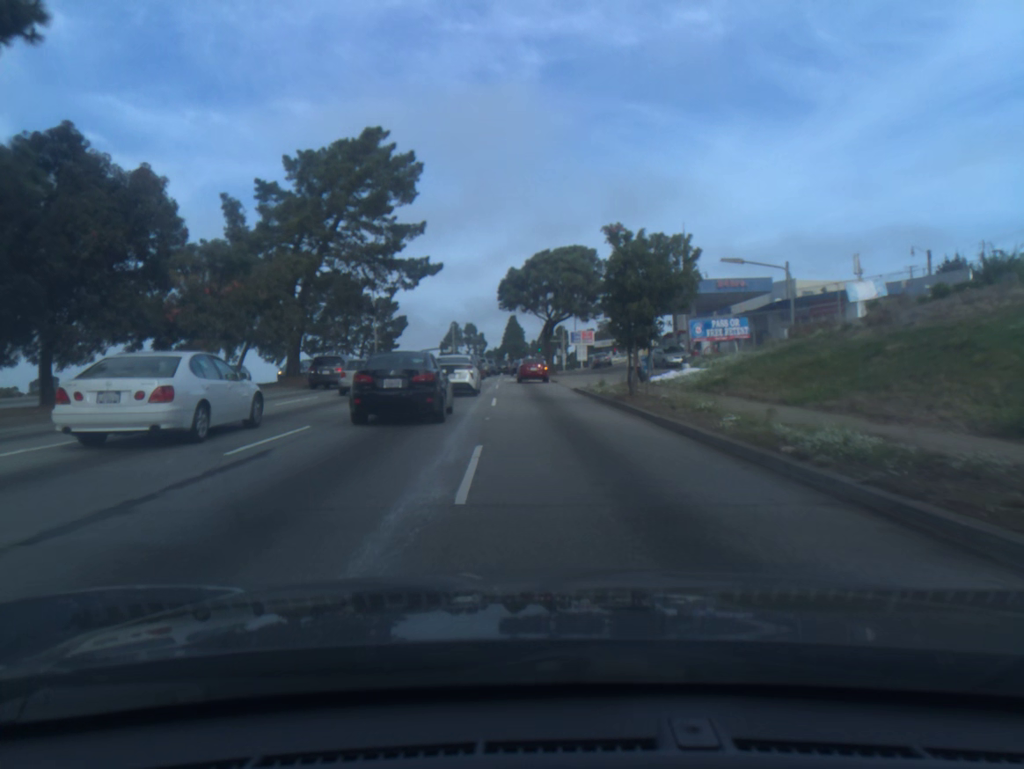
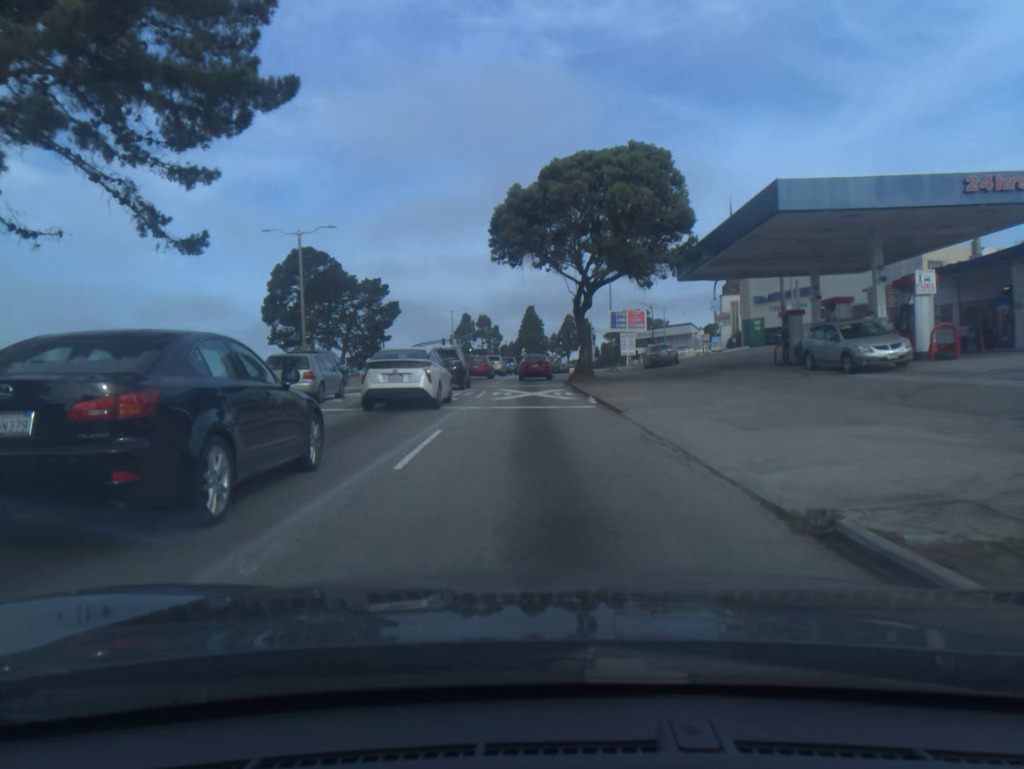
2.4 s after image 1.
(-0.3, +27.7) m; -2°
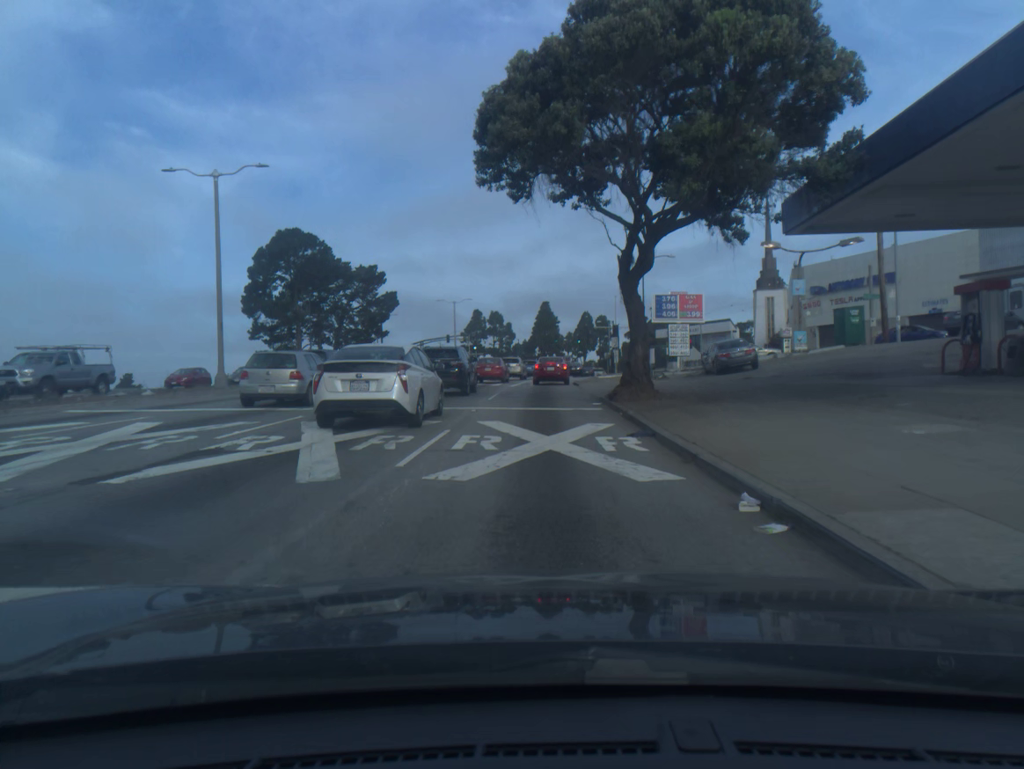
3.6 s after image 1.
(-0.2, +14.7) m; -1°
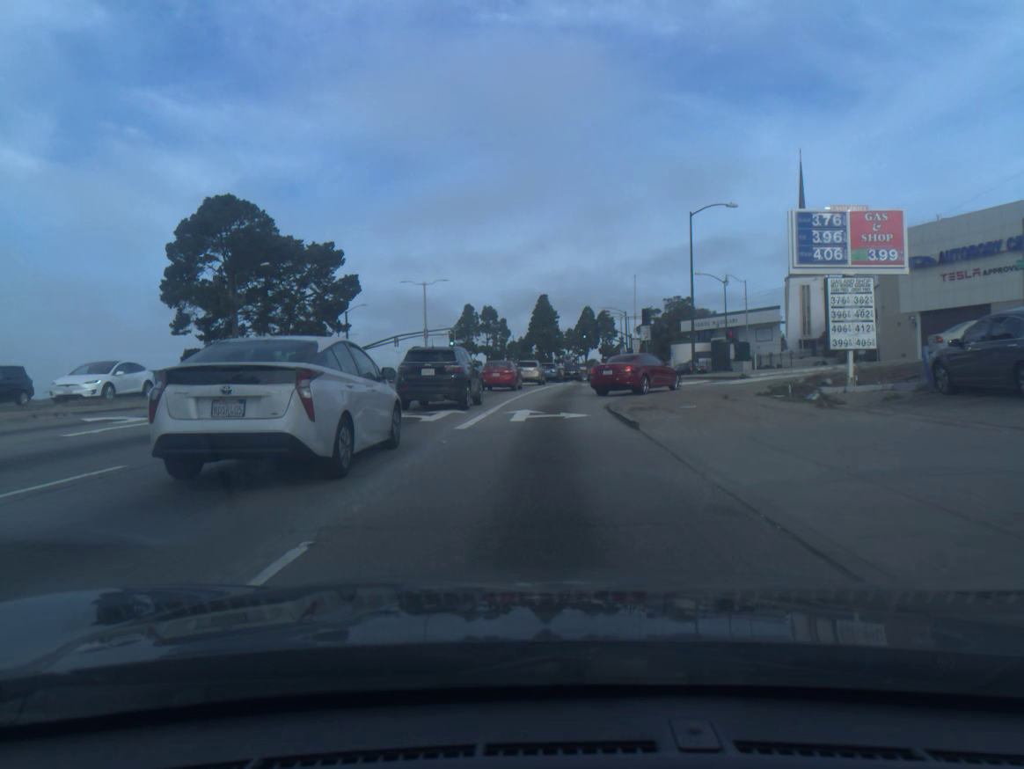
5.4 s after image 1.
(0.0, +22.3) m; 0°
